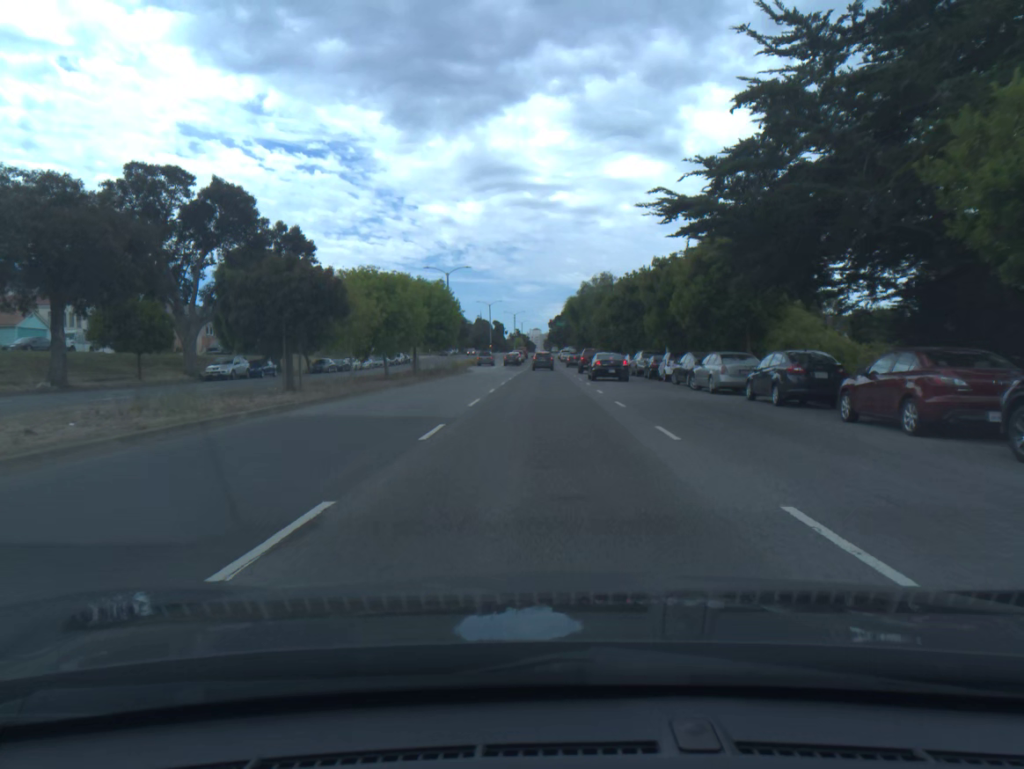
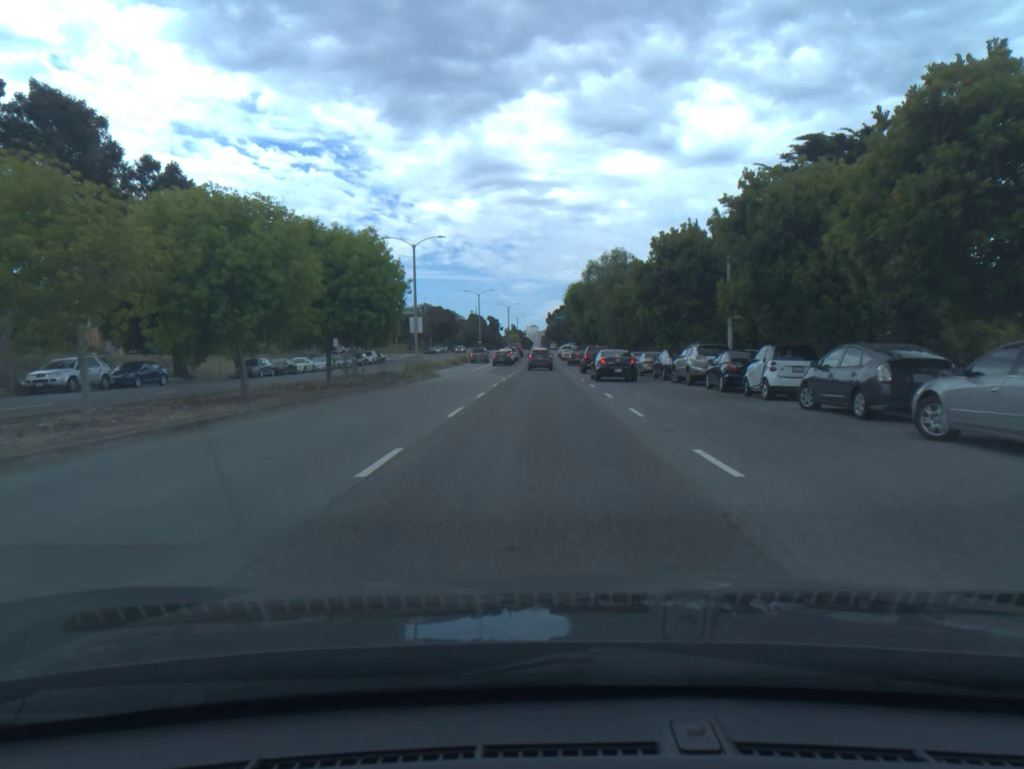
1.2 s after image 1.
(0.0, +18.3) m; 0°
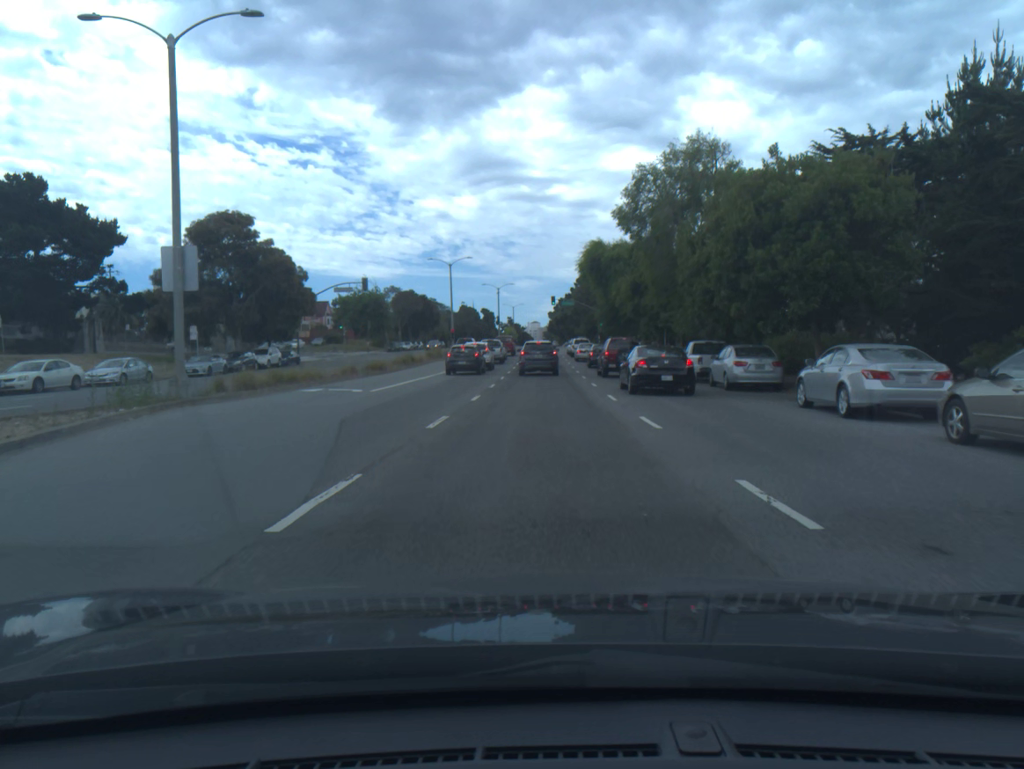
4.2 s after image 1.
(0.0, +38.1) m; 0°
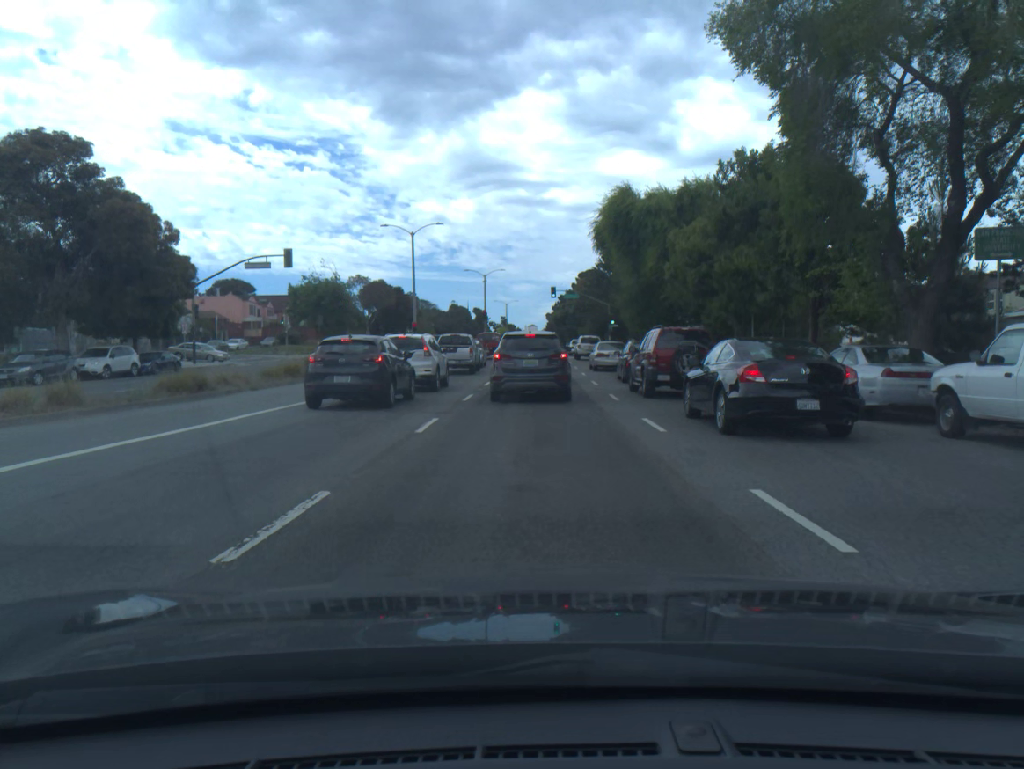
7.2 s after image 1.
(0.0, +23.1) m; 0°
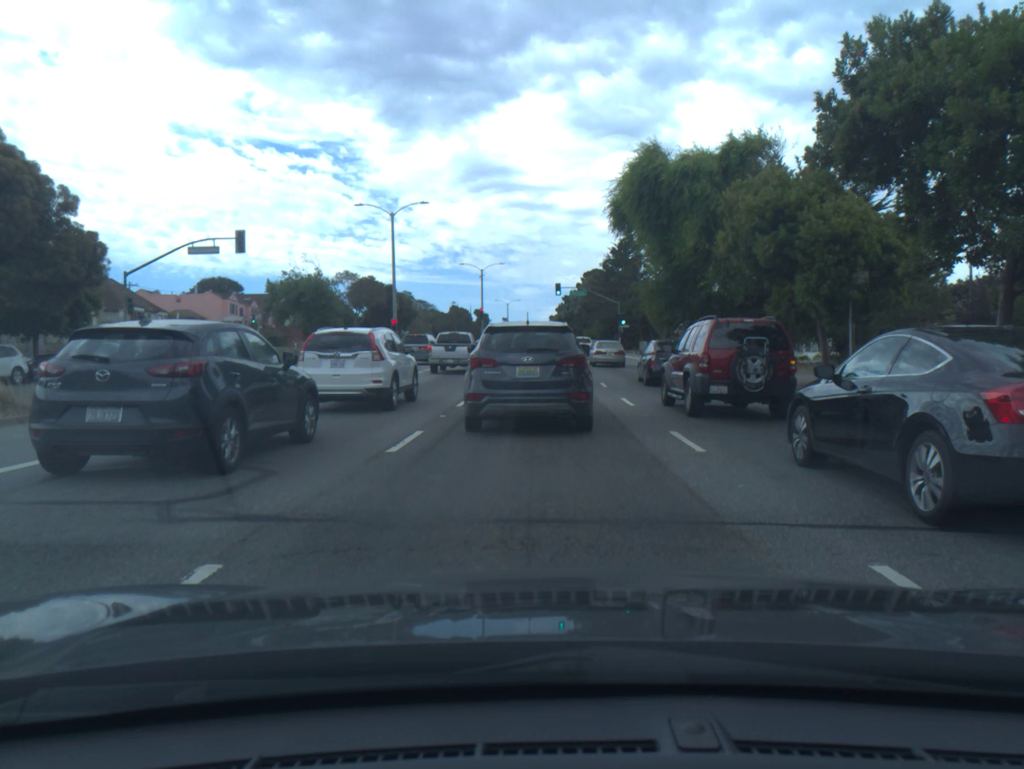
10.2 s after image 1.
(-0.1, +9.8) m; -1°
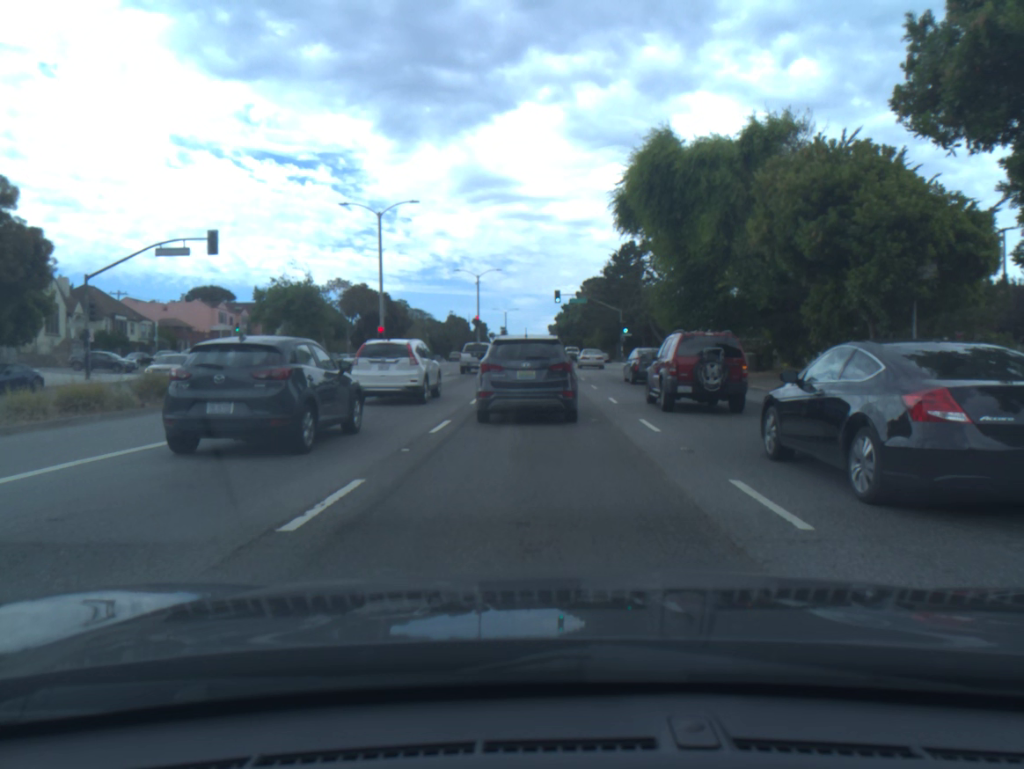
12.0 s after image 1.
(0.0, +3.8) m; 0°
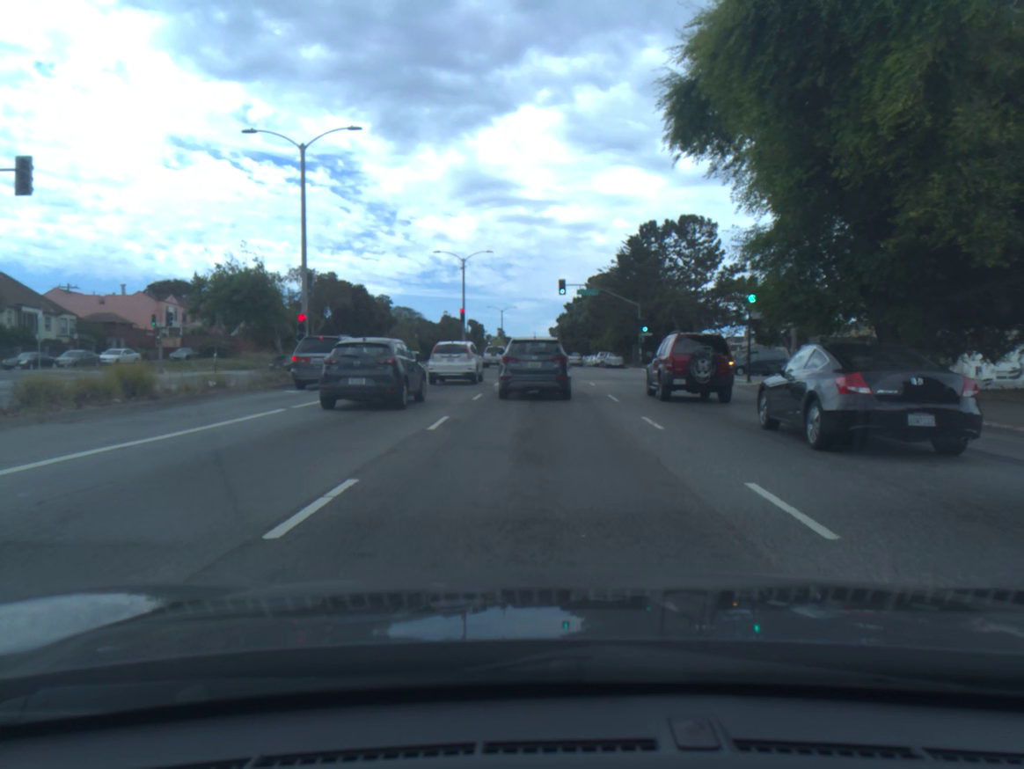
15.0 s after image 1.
(+0.1, +14.6) m; +1°
